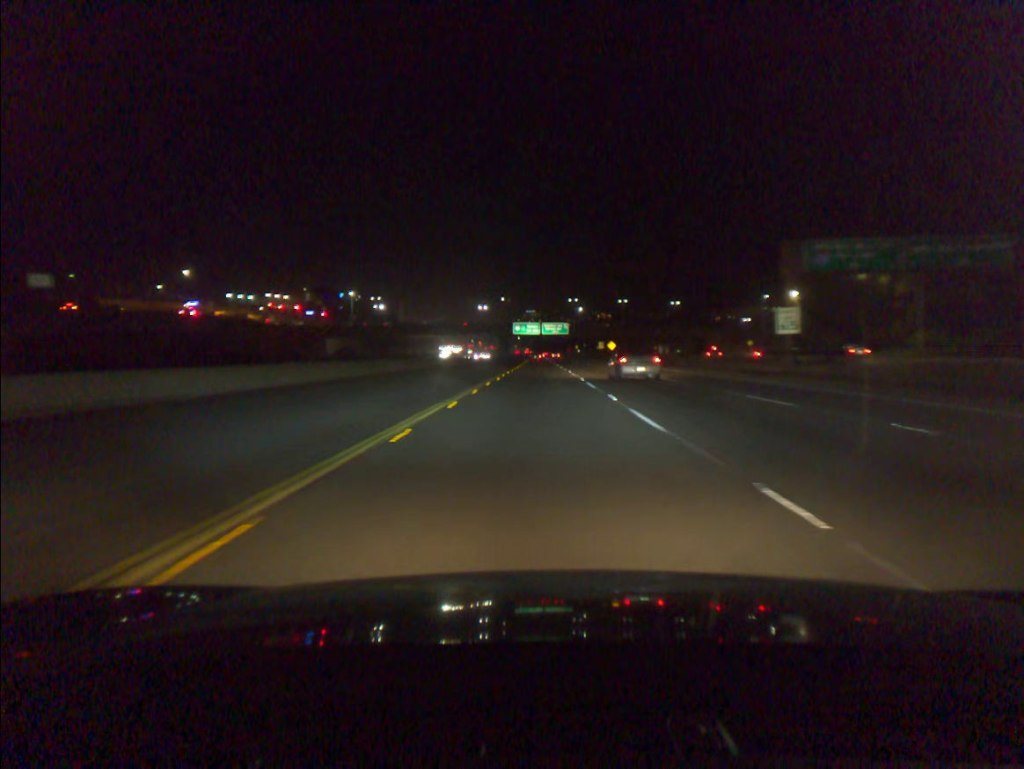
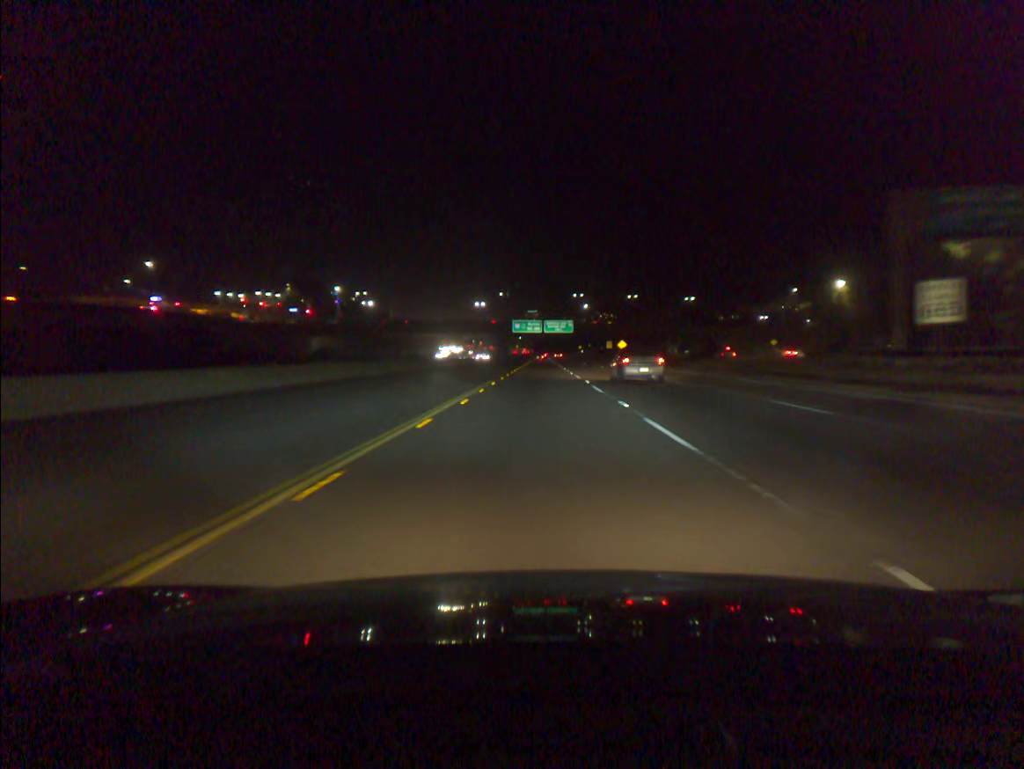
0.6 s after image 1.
(0.0, +17.1) m; 0°
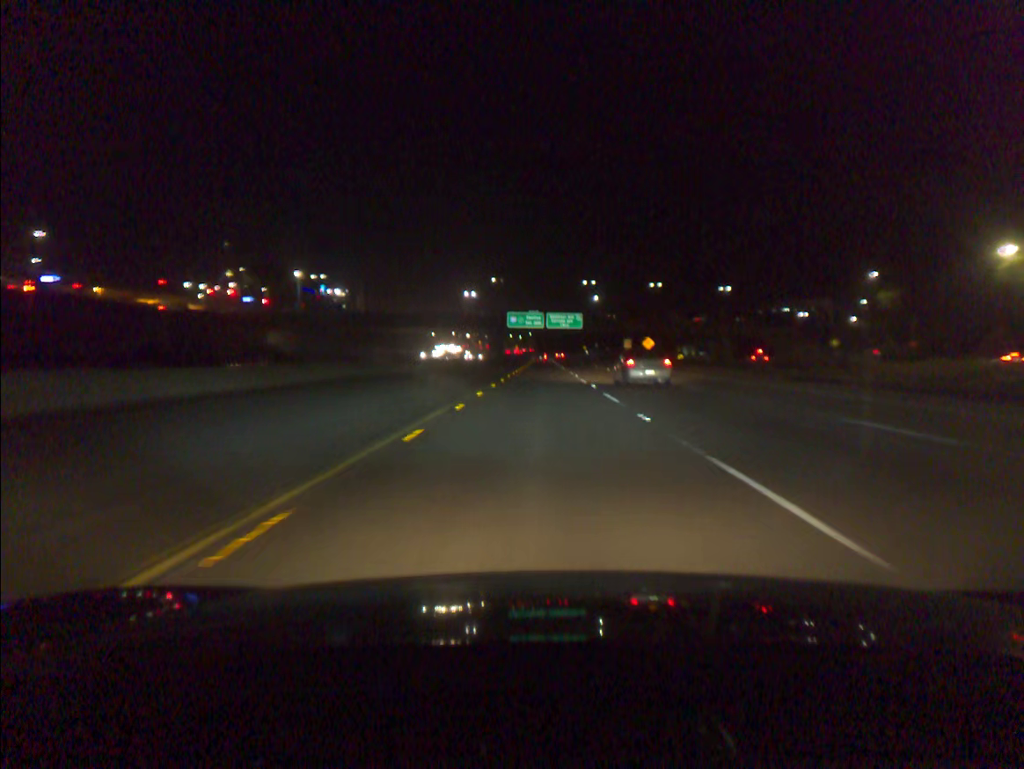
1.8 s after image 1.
(-0.1, +34.1) m; 0°
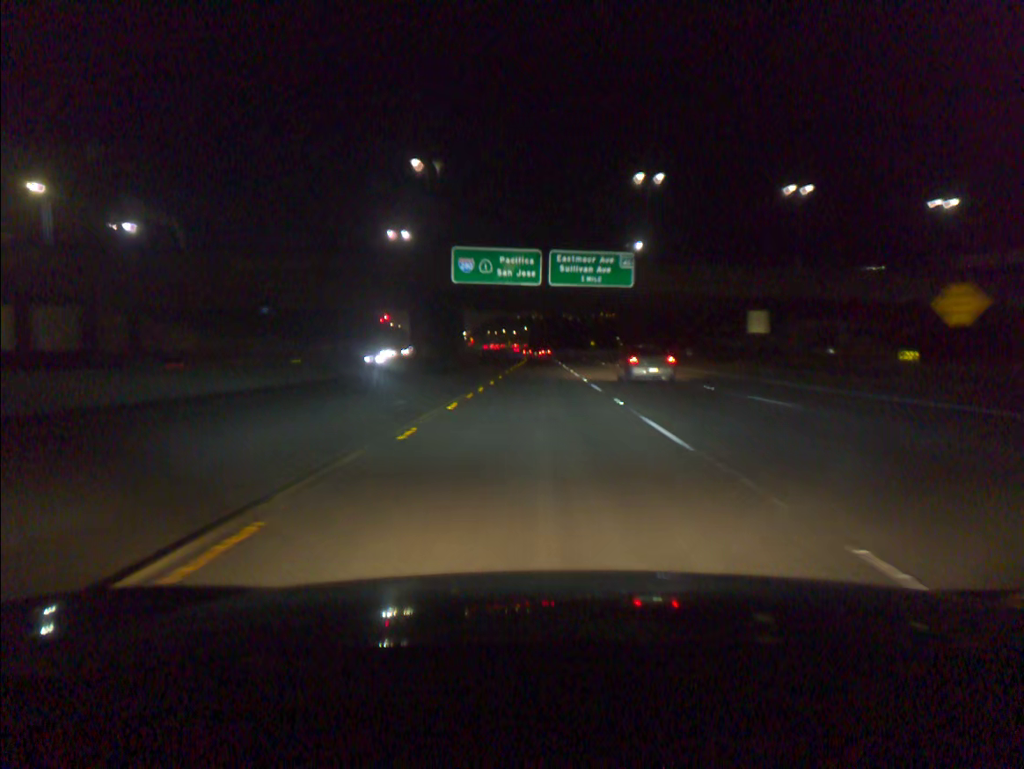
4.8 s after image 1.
(+0.2, +84.8) m; 0°
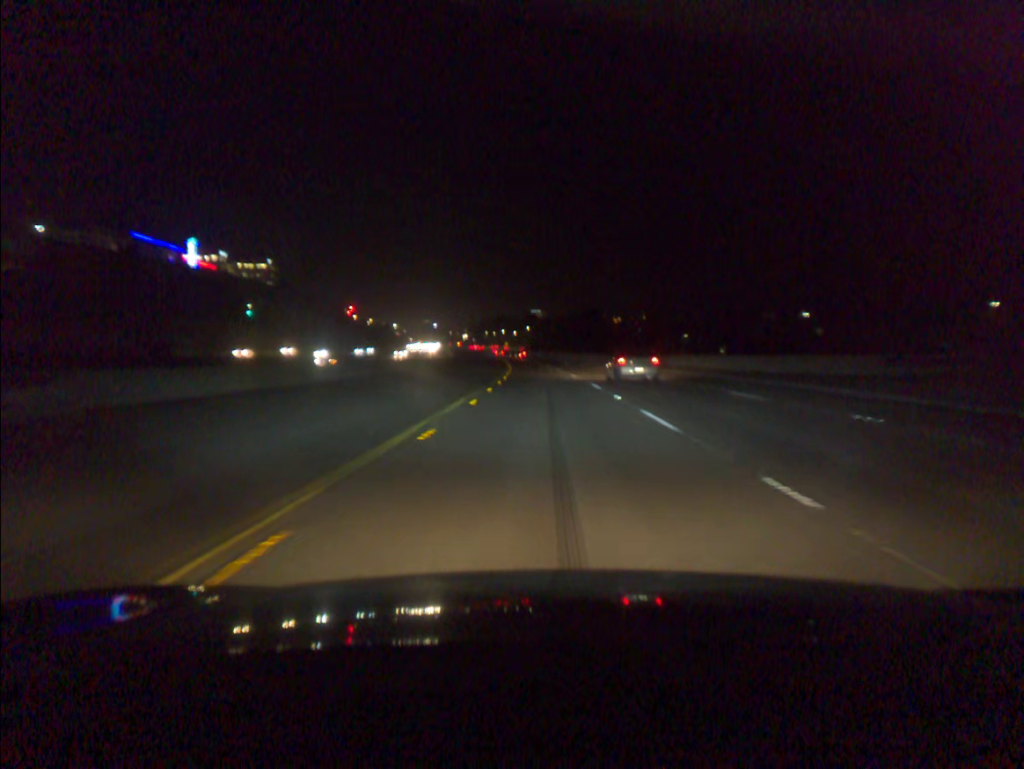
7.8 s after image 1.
(-0.2, +84.4) m; 0°
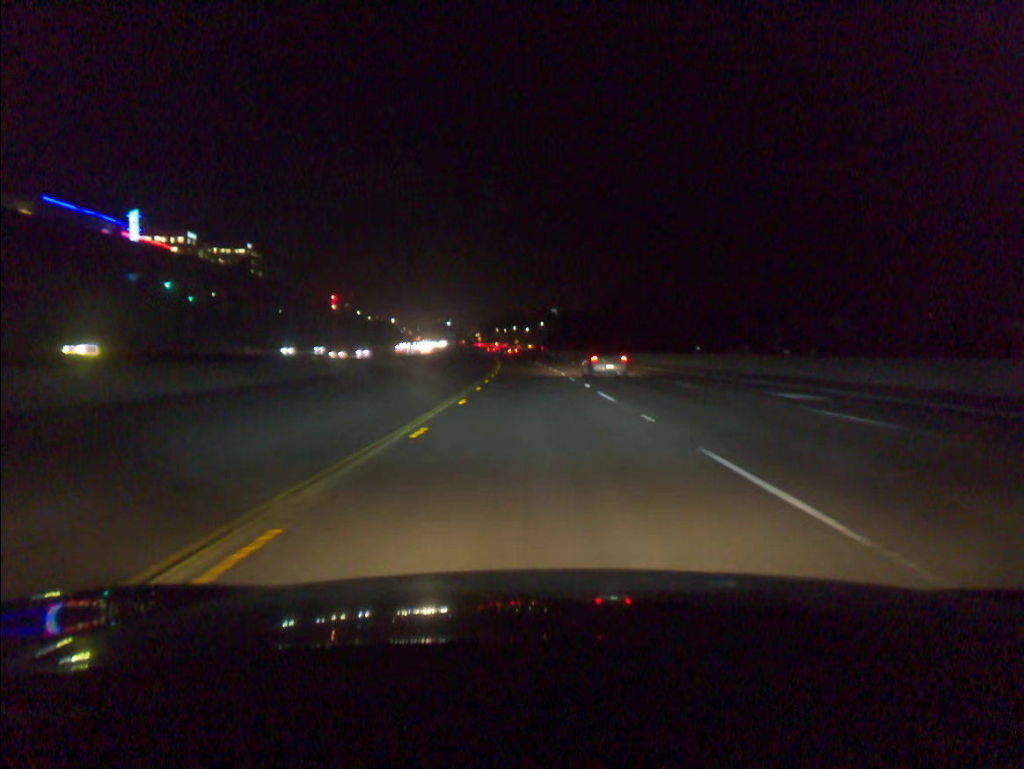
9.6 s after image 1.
(-0.3, +50.7) m; -1°
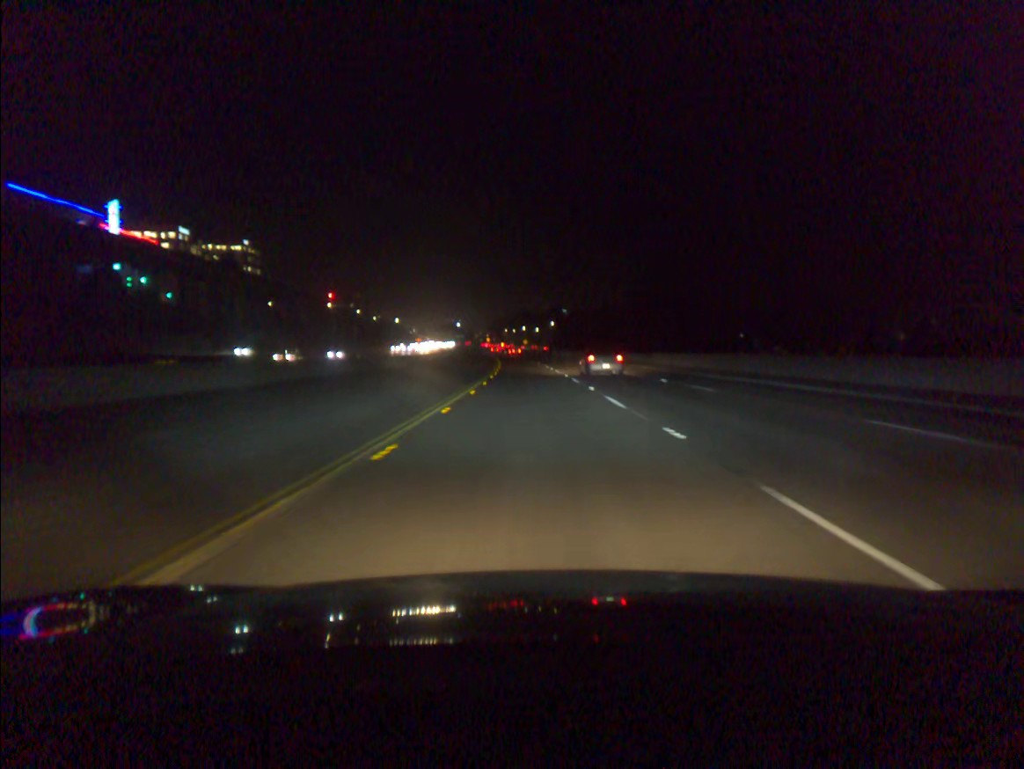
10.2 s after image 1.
(-0.1, +16.9) m; -1°
